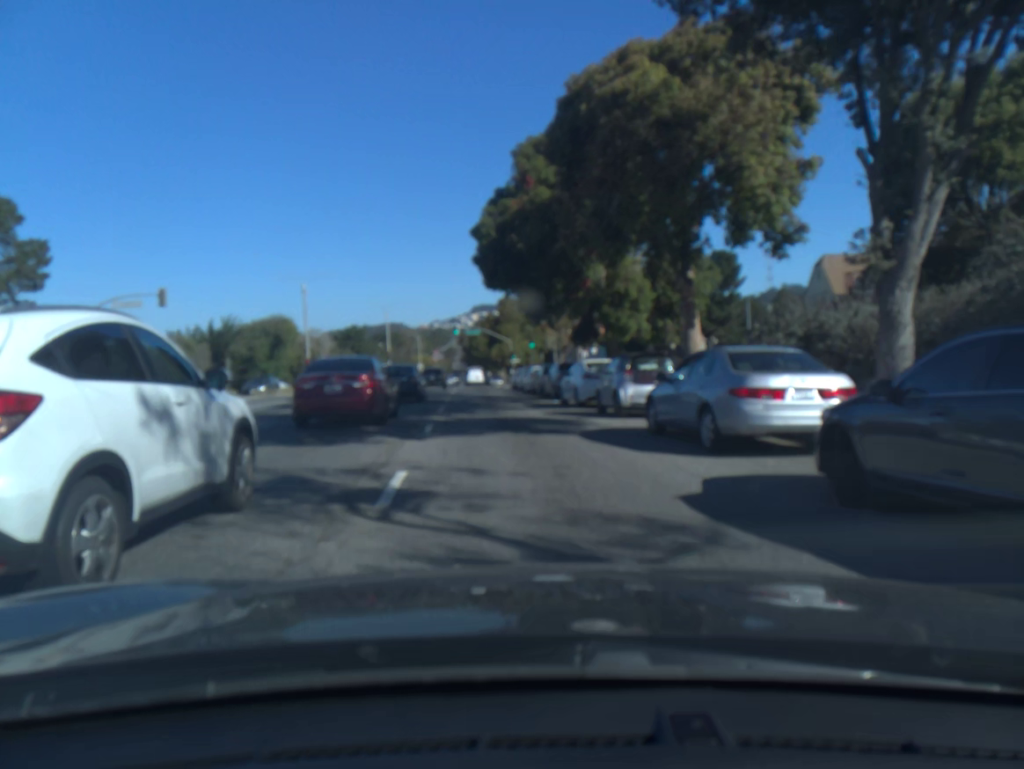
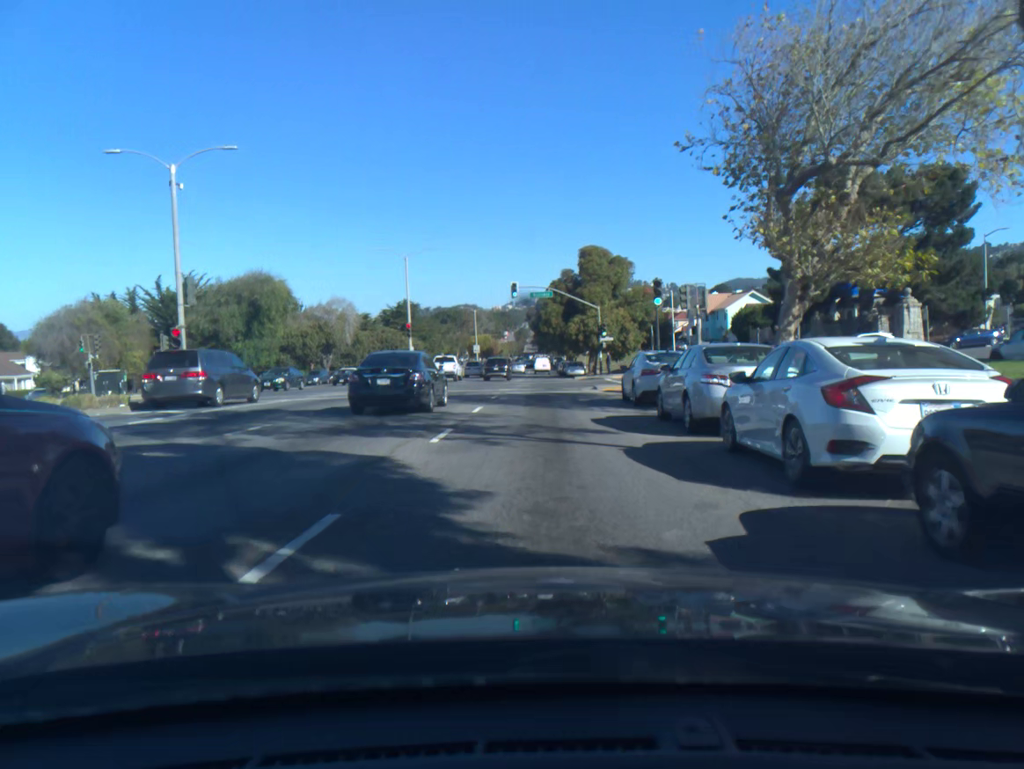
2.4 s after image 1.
(-2.1, +32.2) m; -5°
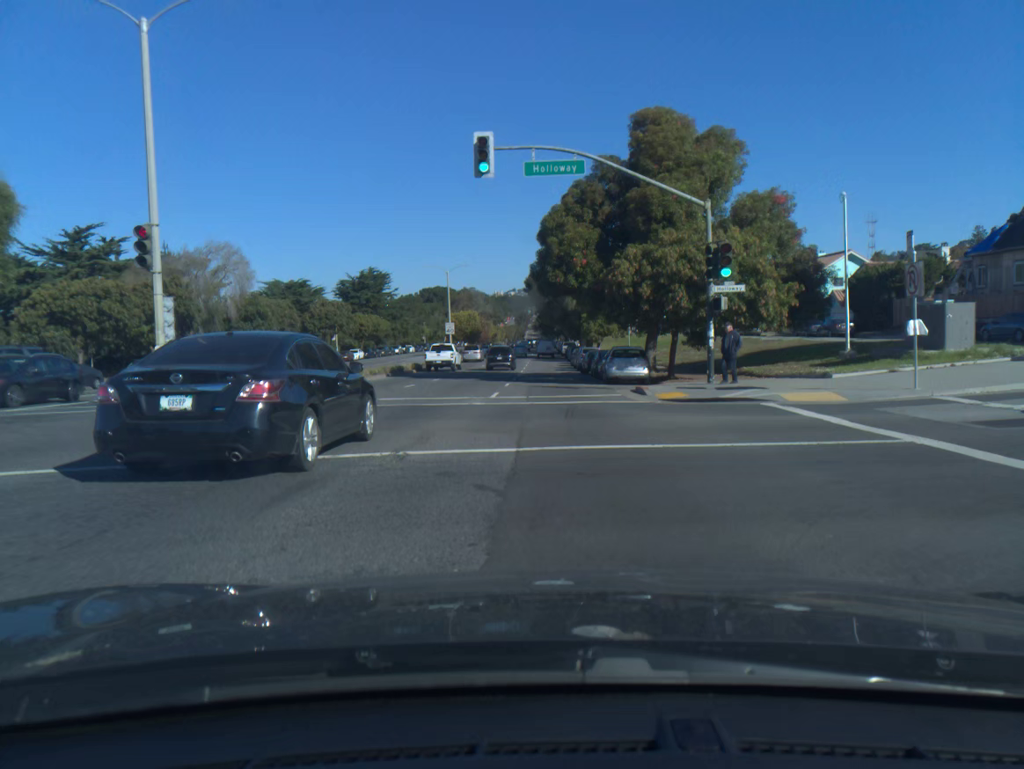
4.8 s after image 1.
(-0.2, +38.8) m; 0°
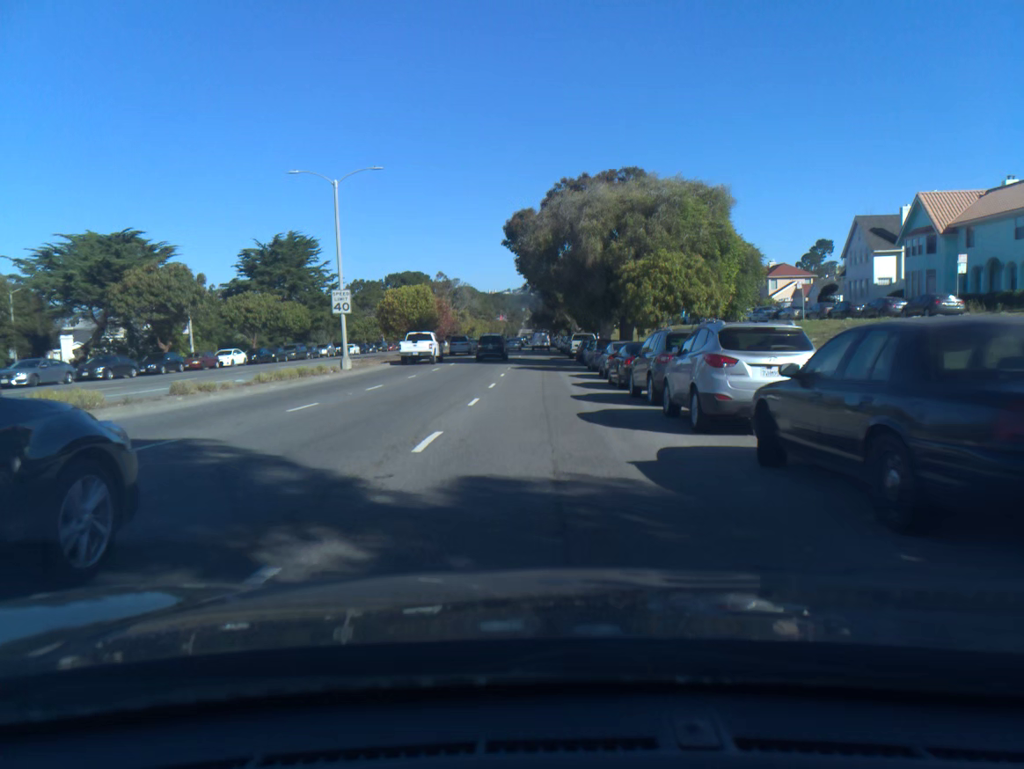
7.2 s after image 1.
(+0.2, +41.6) m; 0°
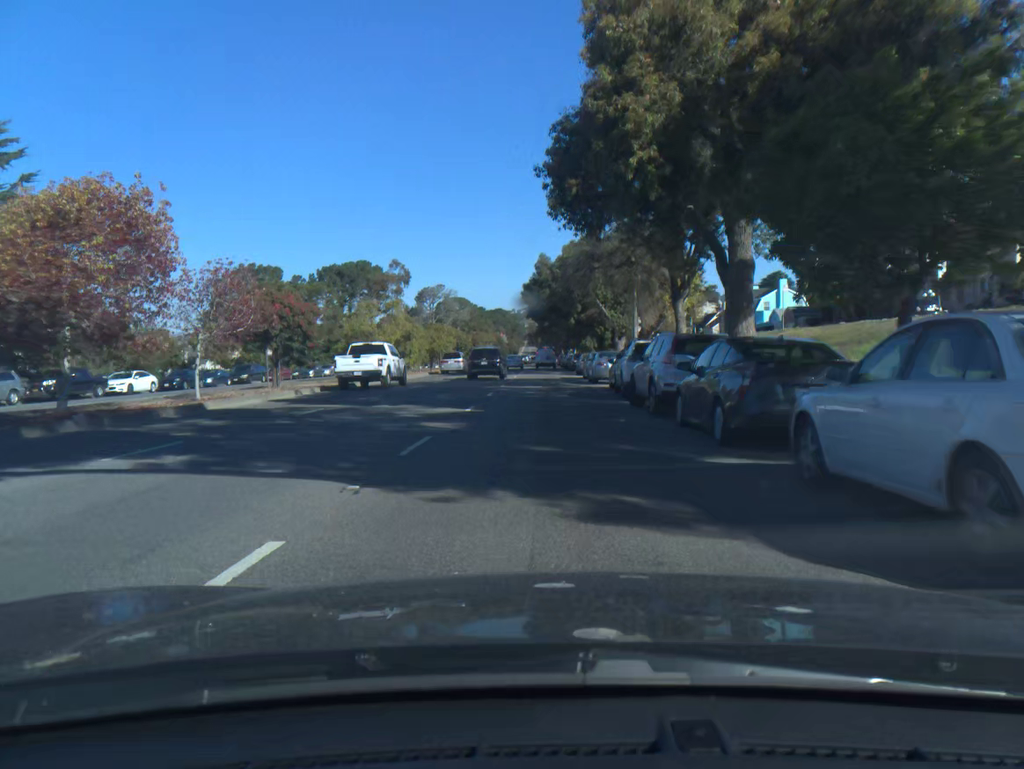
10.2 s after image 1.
(0.0, +57.8) m; 0°
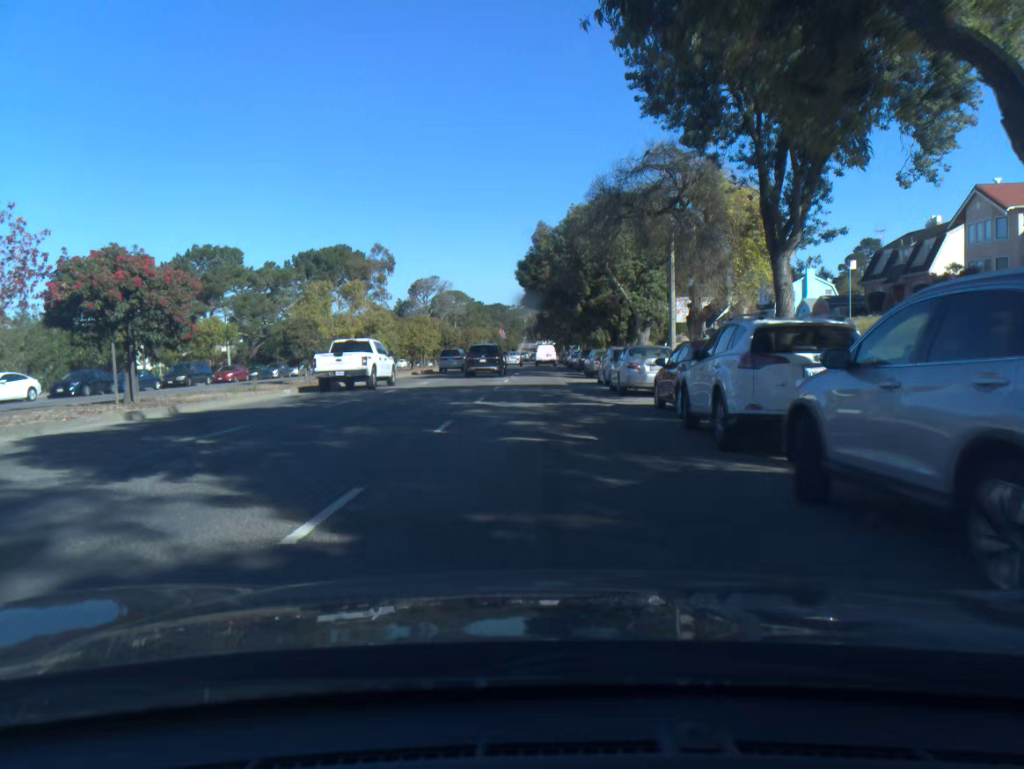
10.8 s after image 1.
(0.0, +11.9) m; 0°
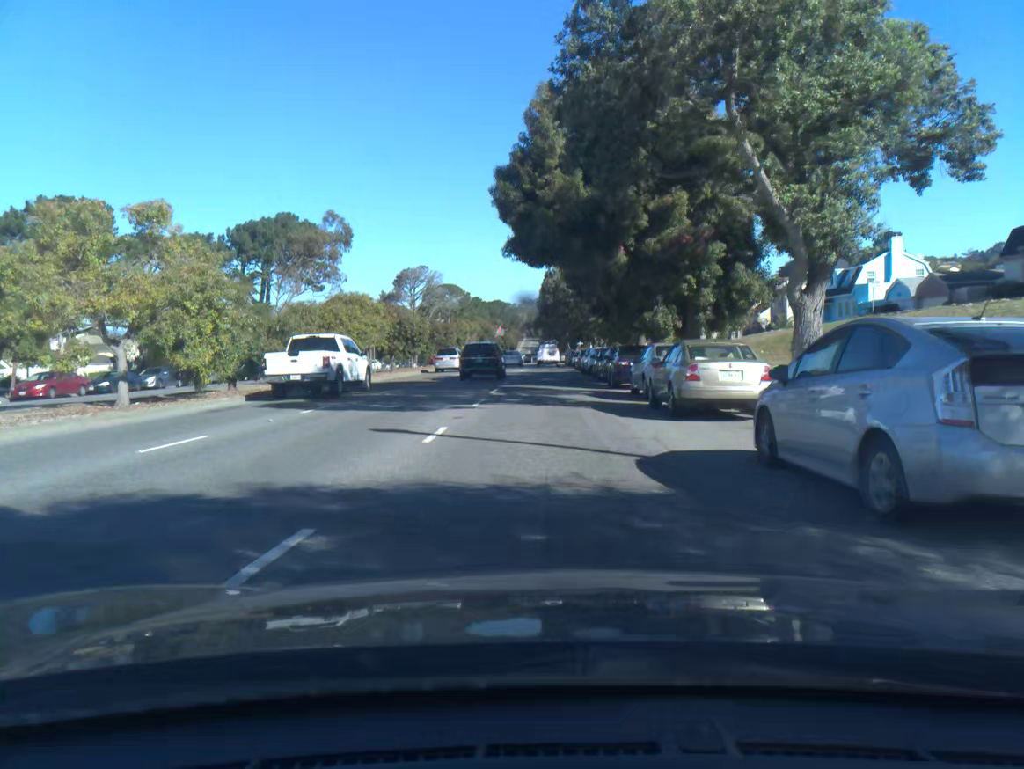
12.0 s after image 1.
(0.0, +23.8) m; 0°
